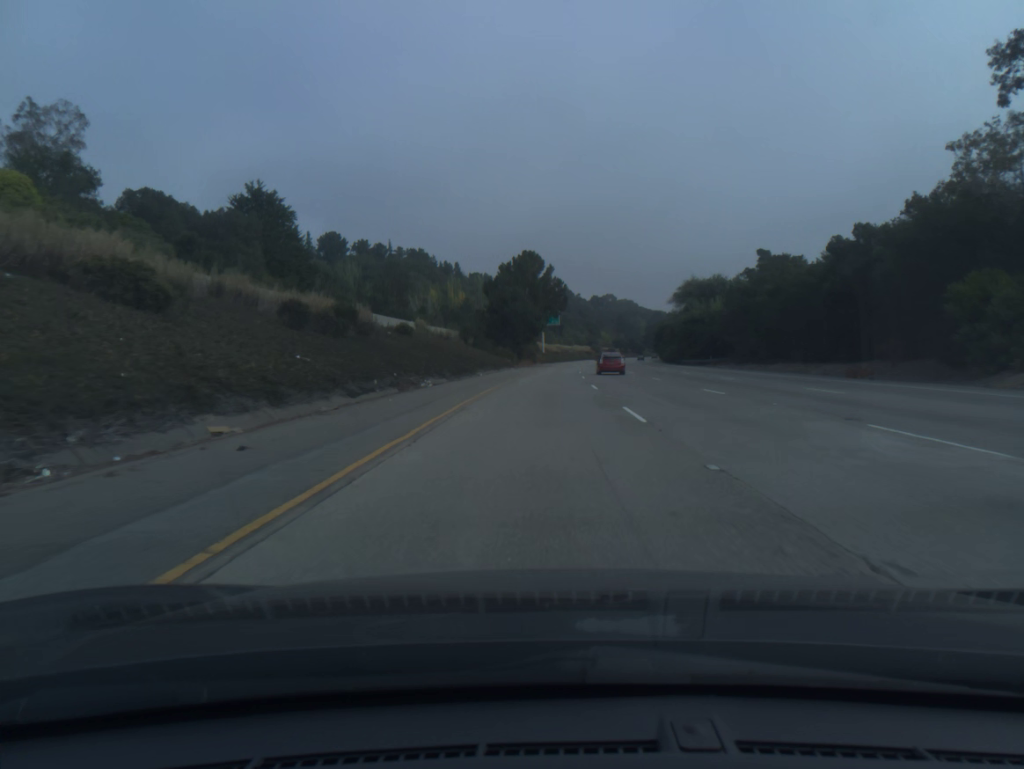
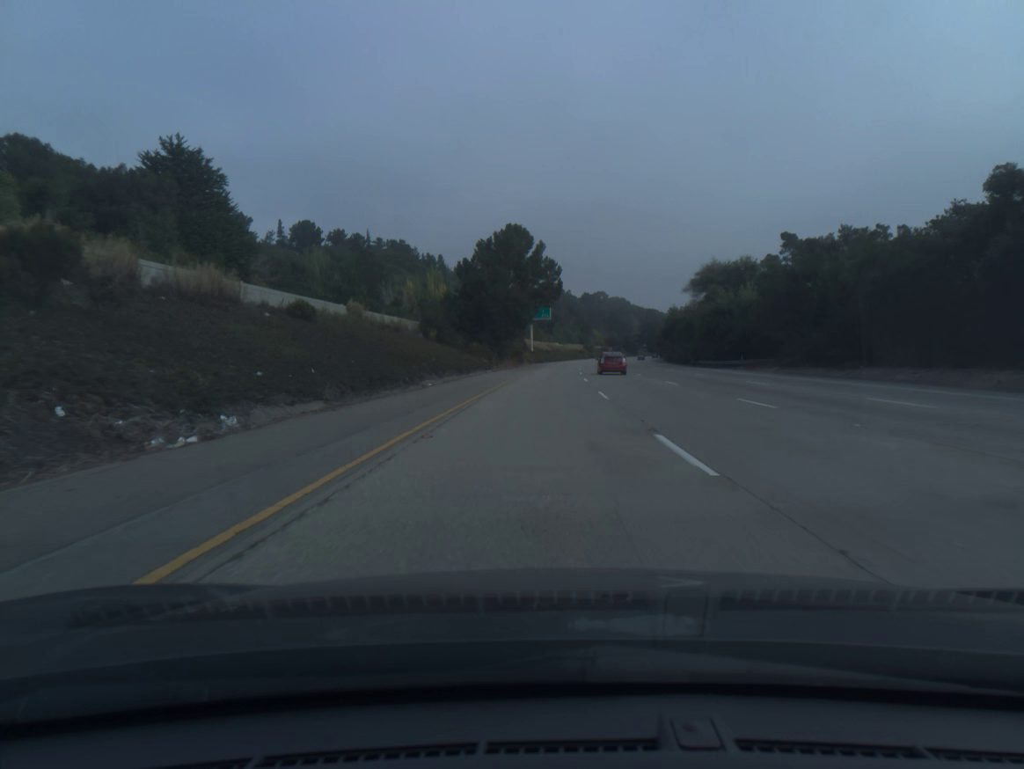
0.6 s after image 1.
(+0.2, +20.3) m; +1°
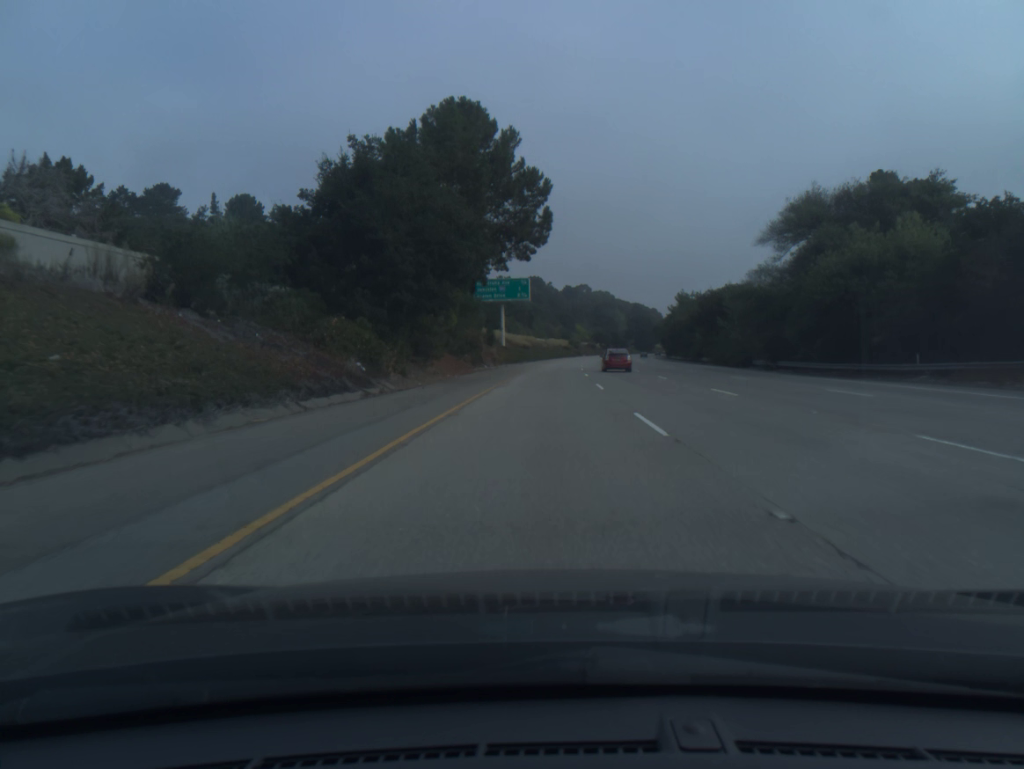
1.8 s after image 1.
(+0.5, +40.5) m; +1°
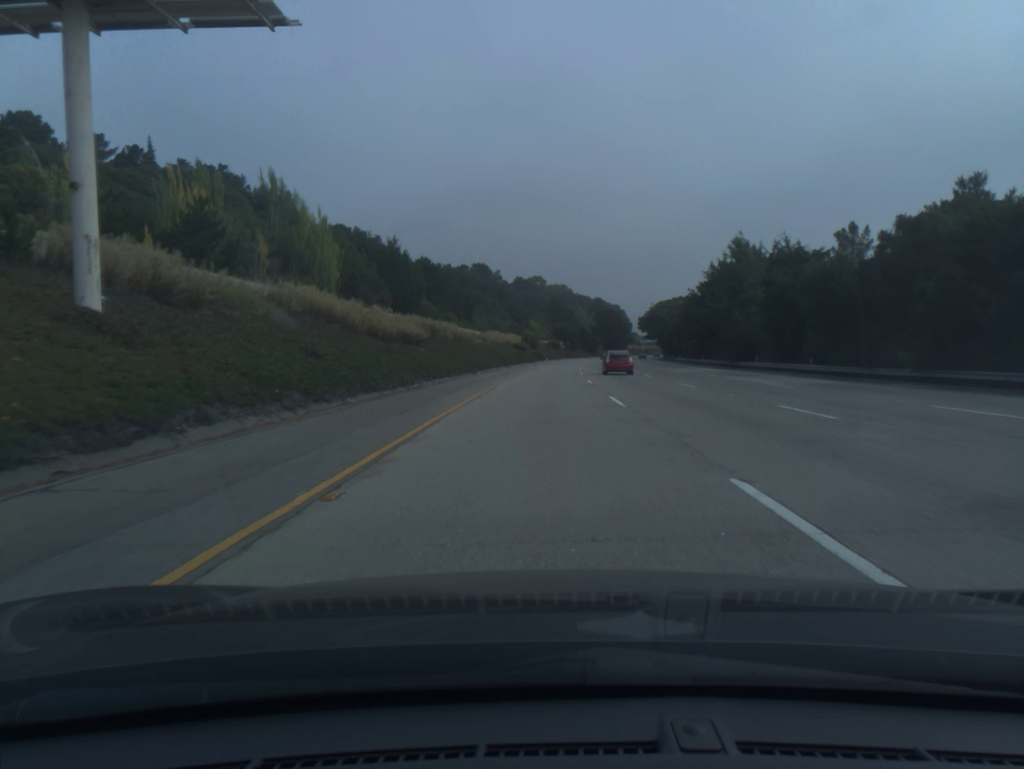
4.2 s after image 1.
(+2.5, +81.0) m; +4°
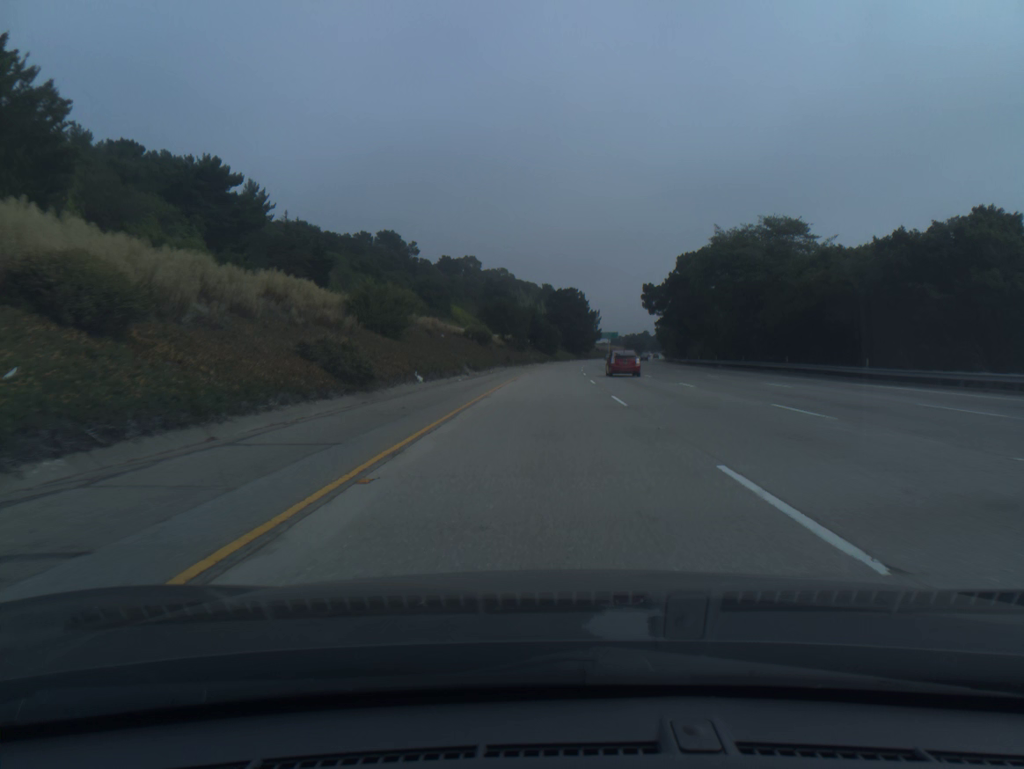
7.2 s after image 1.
(+3.6, +101.3) m; +4°
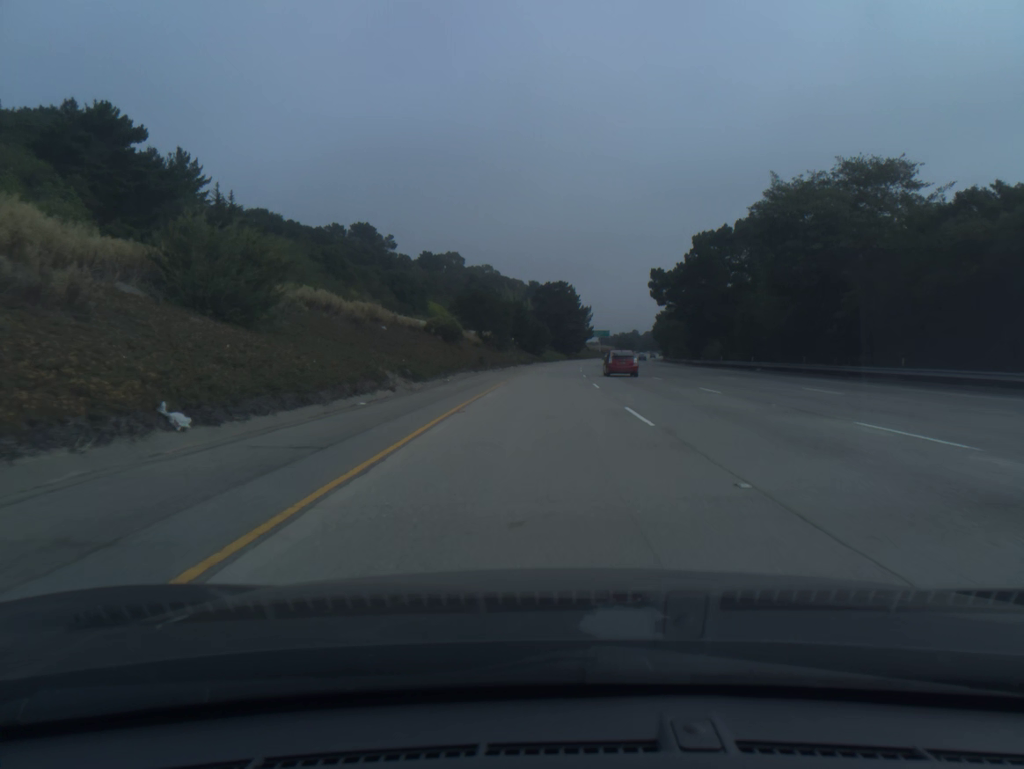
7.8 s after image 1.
(+0.2, +20.3) m; +1°
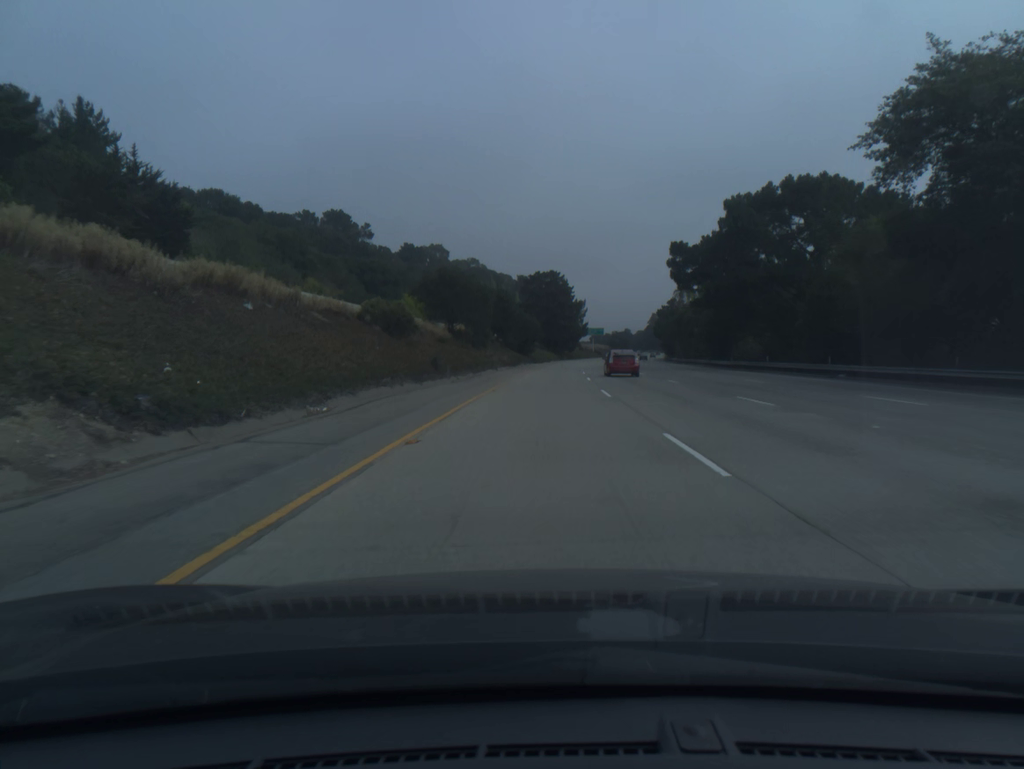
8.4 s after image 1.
(+0.2, +20.3) m; +1°
